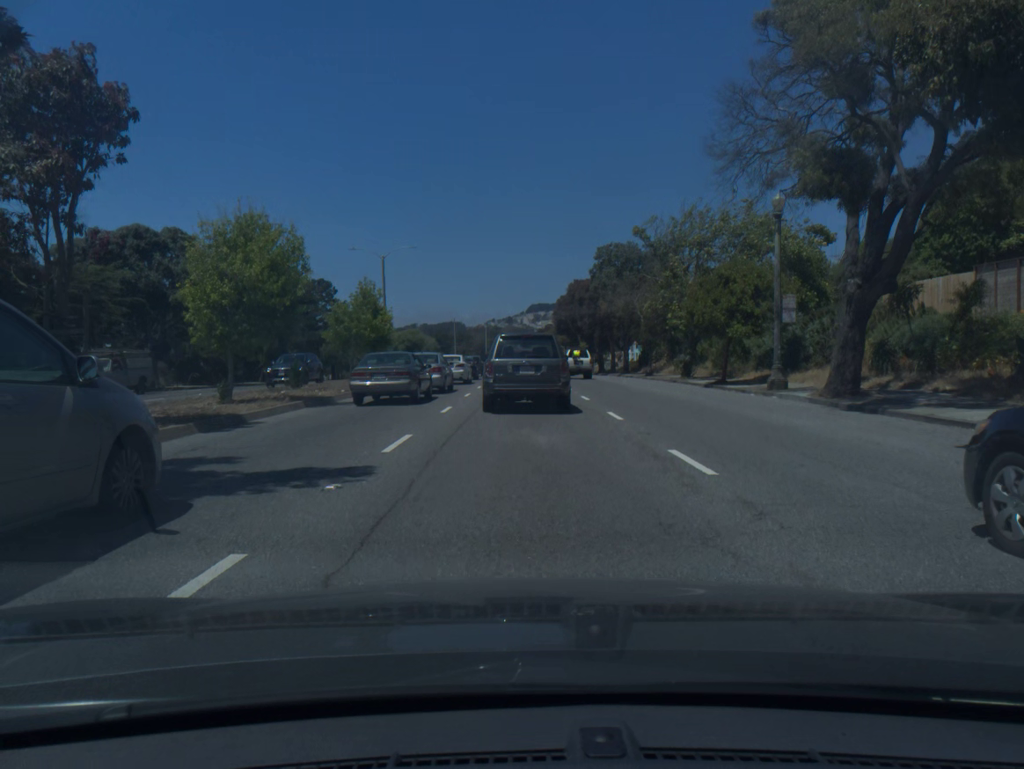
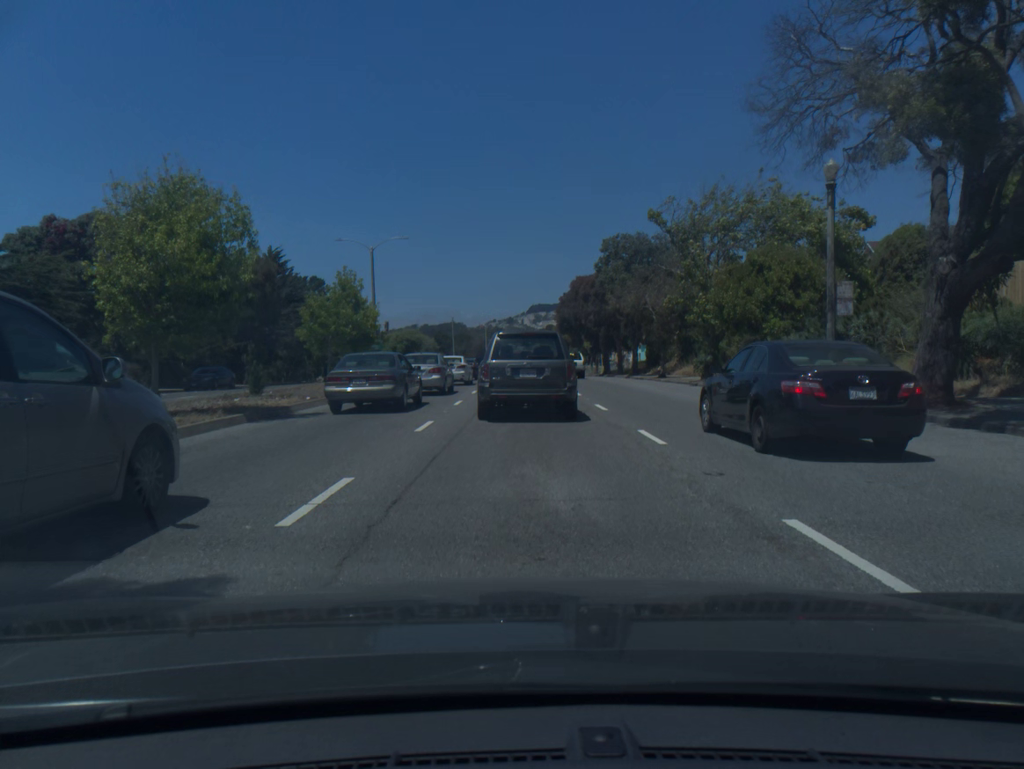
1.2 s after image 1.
(0.0, +4.4) m; 0°
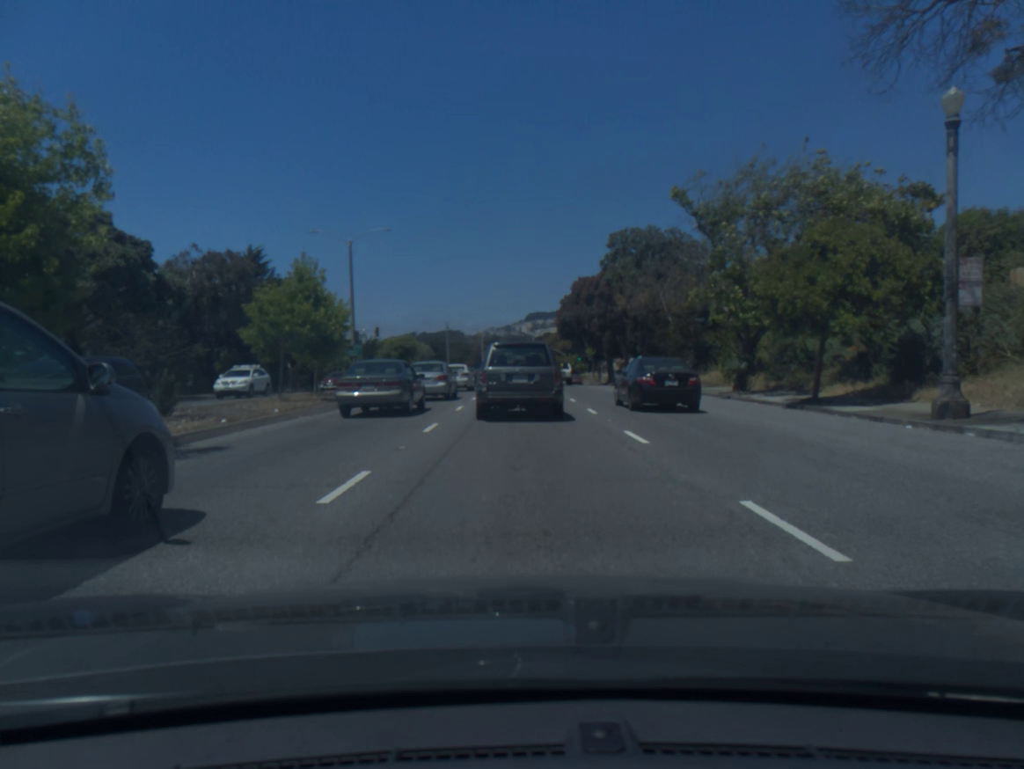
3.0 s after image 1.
(0.0, +6.1) m; 0°
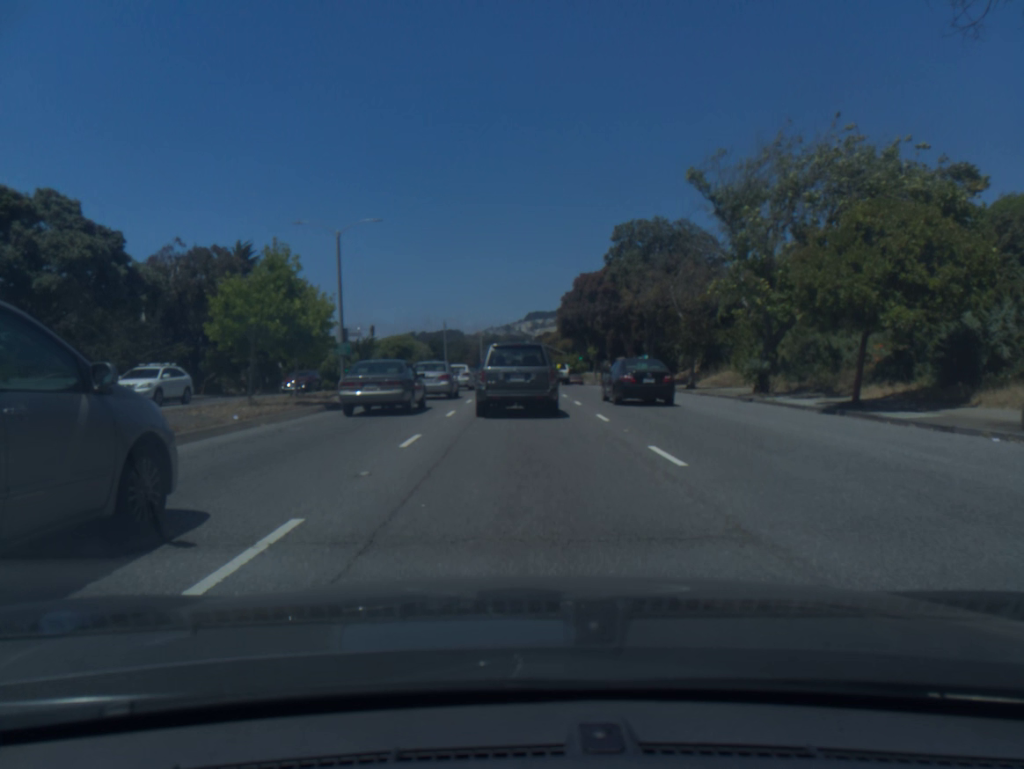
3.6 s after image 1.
(0.0, +2.7) m; 0°
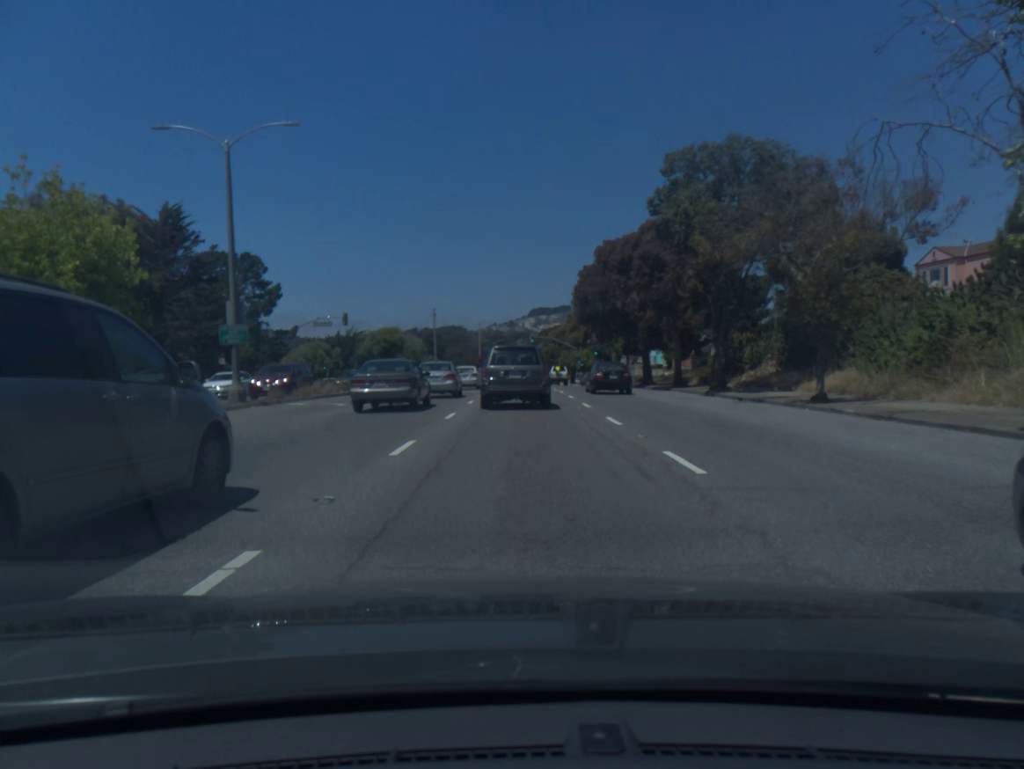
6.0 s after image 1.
(0.0, +15.7) m; 0°
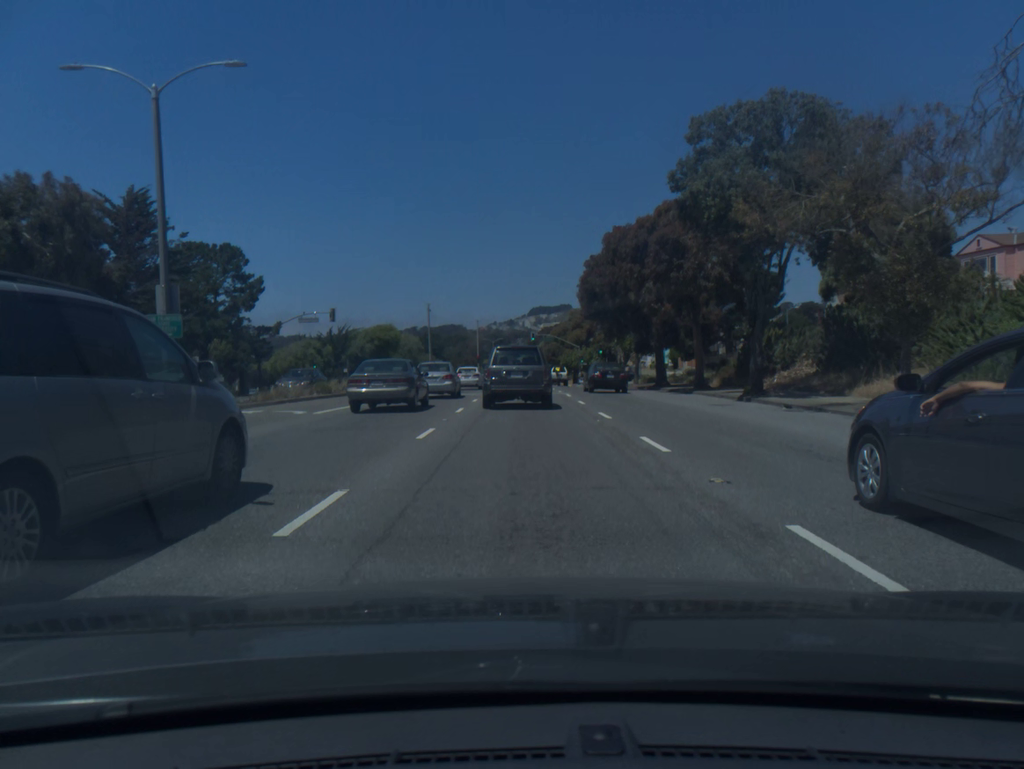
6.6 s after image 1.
(0.0, +4.8) m; 0°
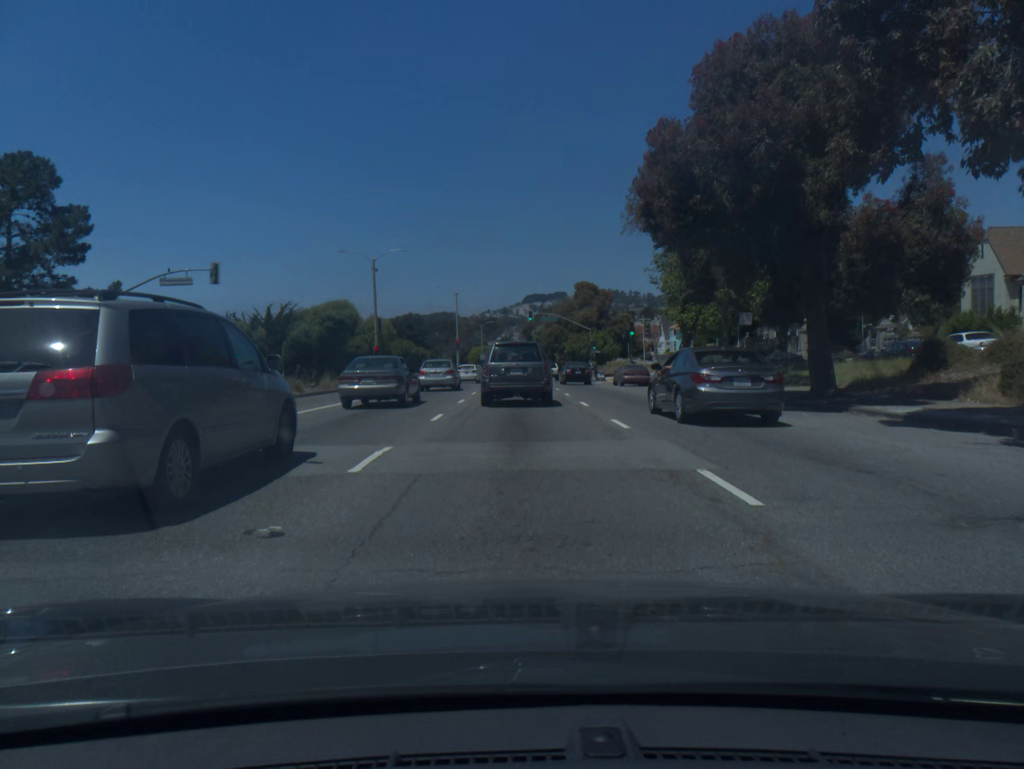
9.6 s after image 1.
(0.0, +26.1) m; 0°
